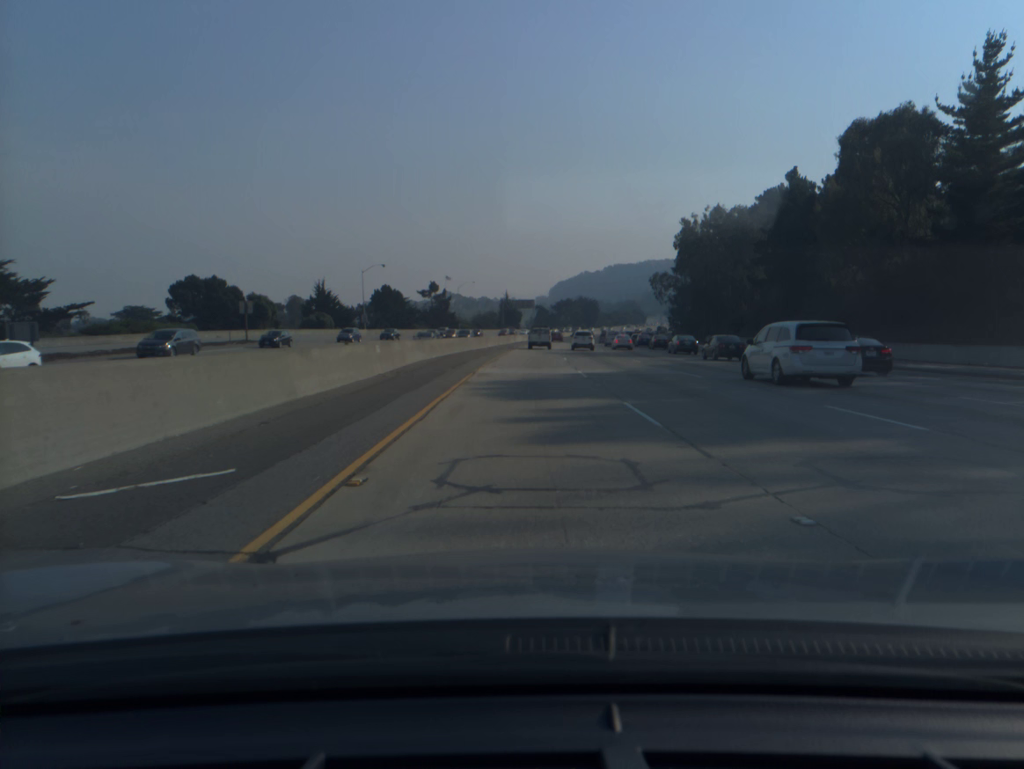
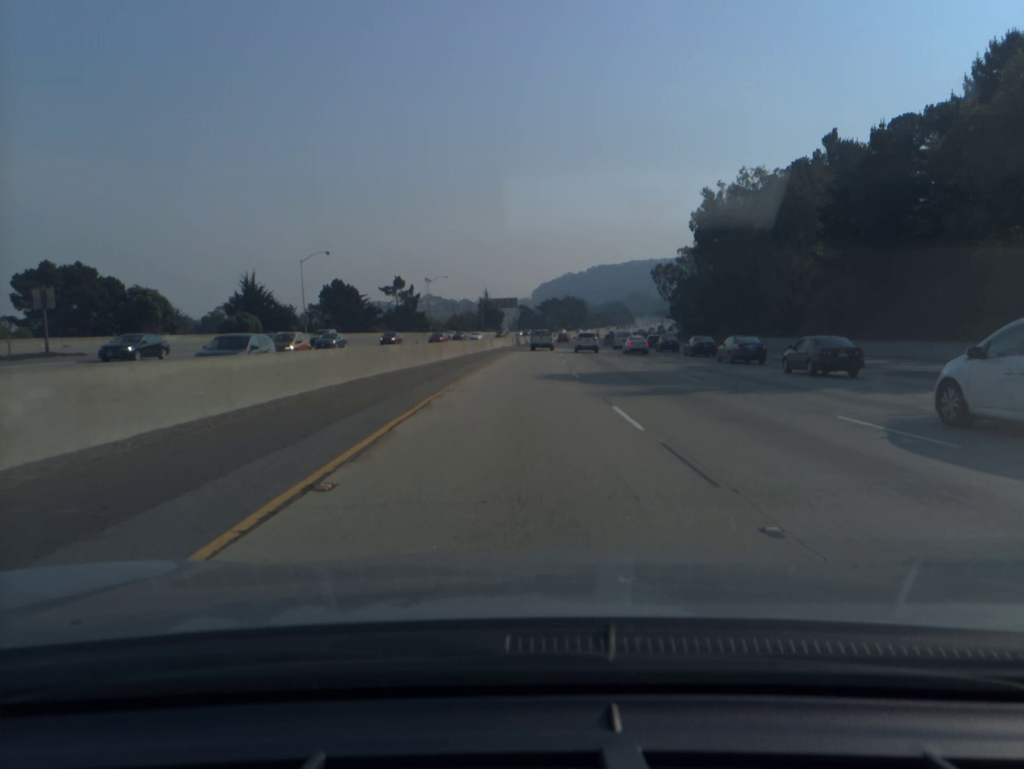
(+0.3, +29.7) m; +1°
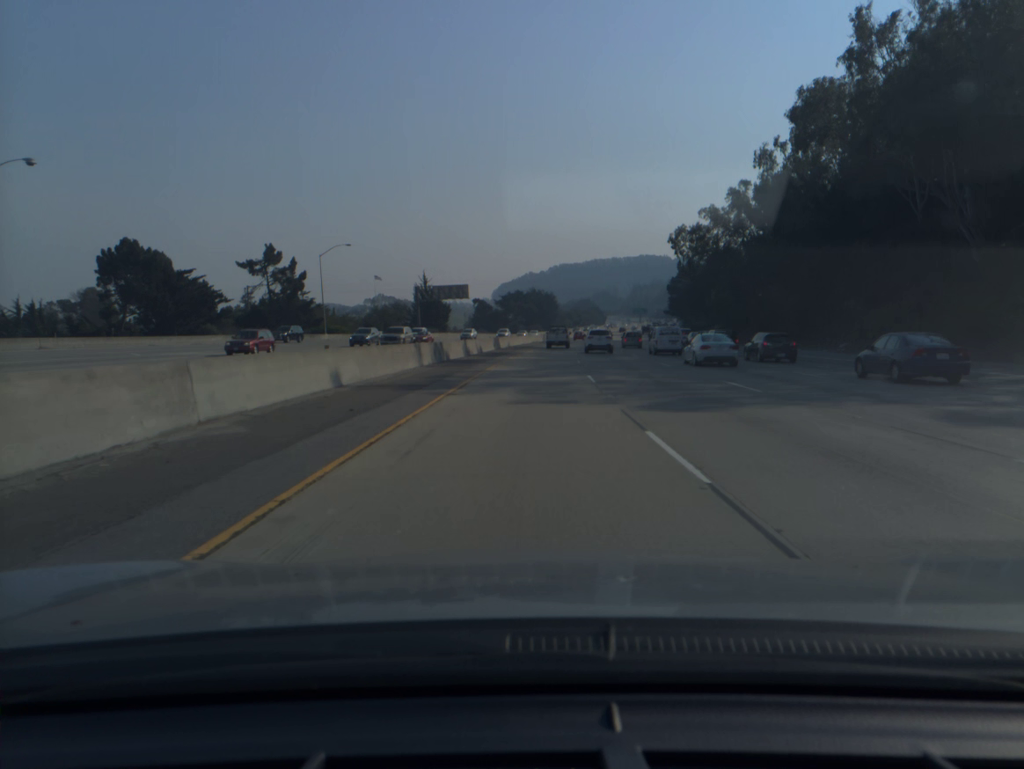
(+1.4, +62.1) m; +3°
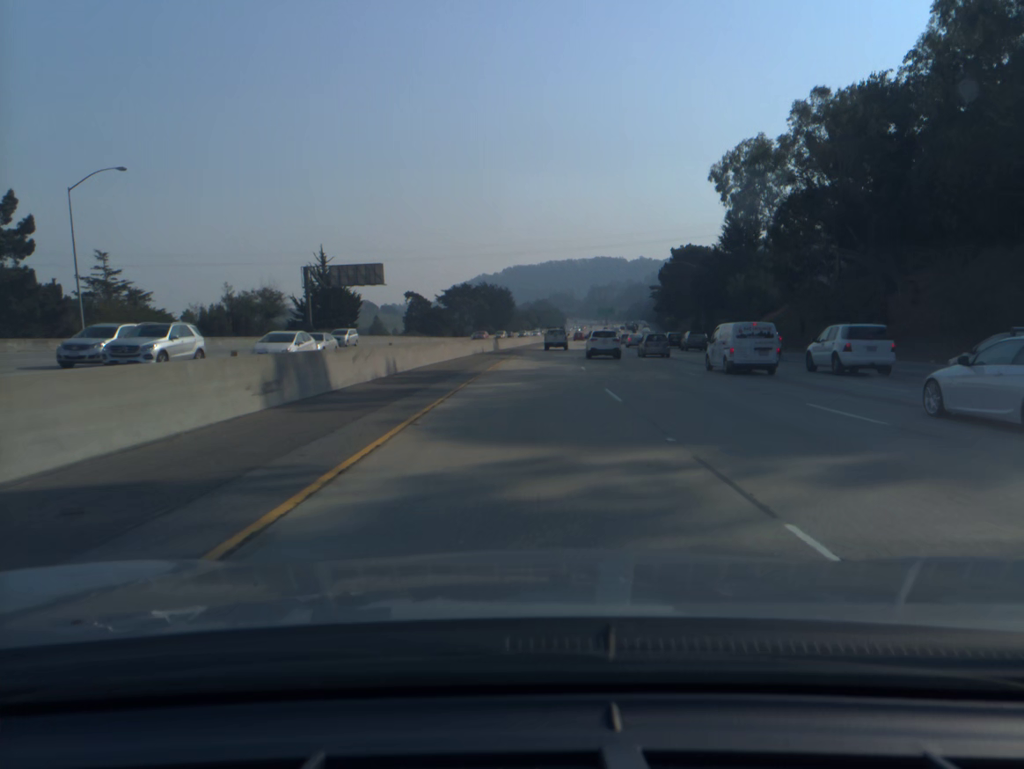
(+1.4, +49.5) m; +3°
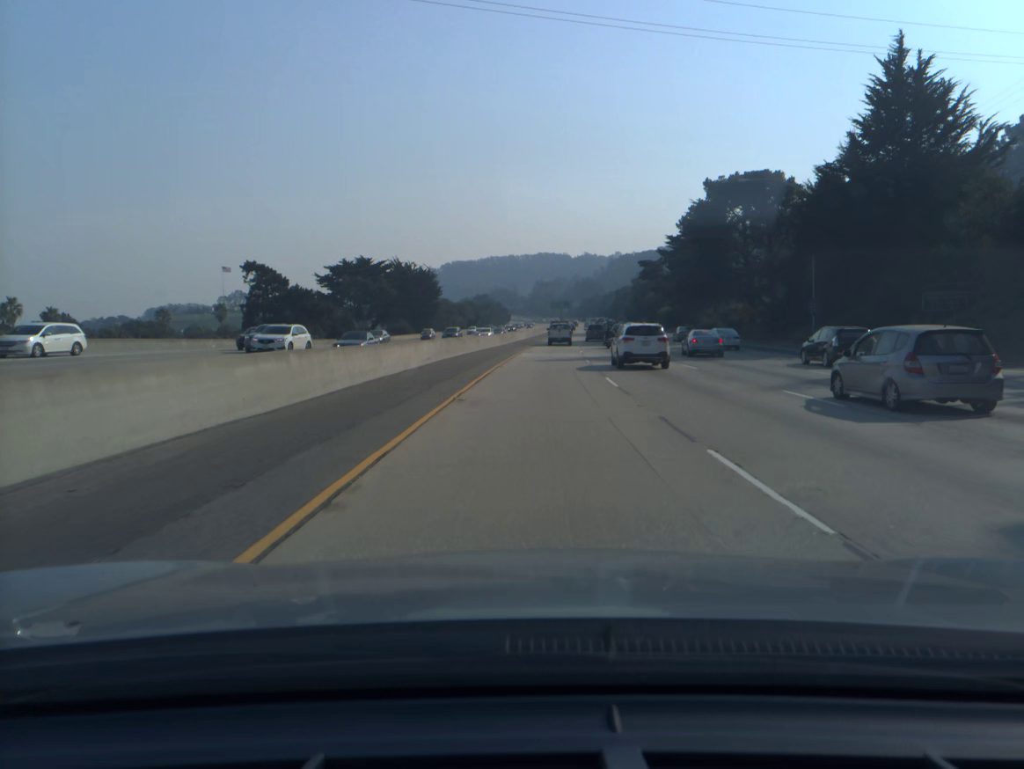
(+2.5, +68.9) m; +4°
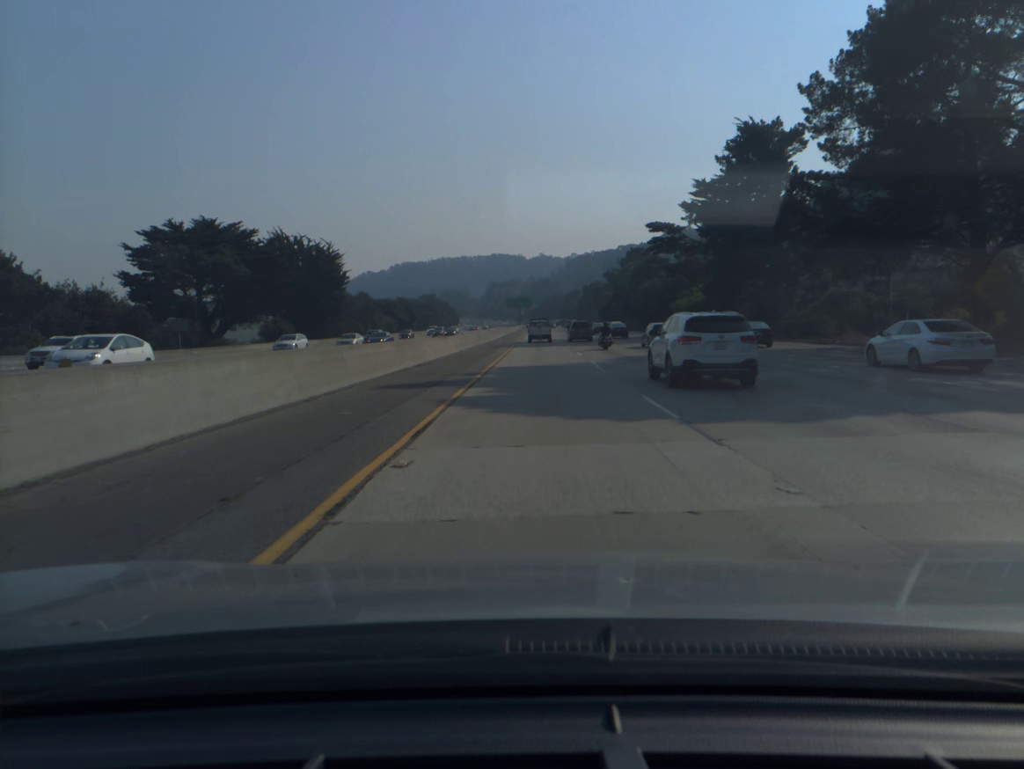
(+1.5, +51.9) m; +3°
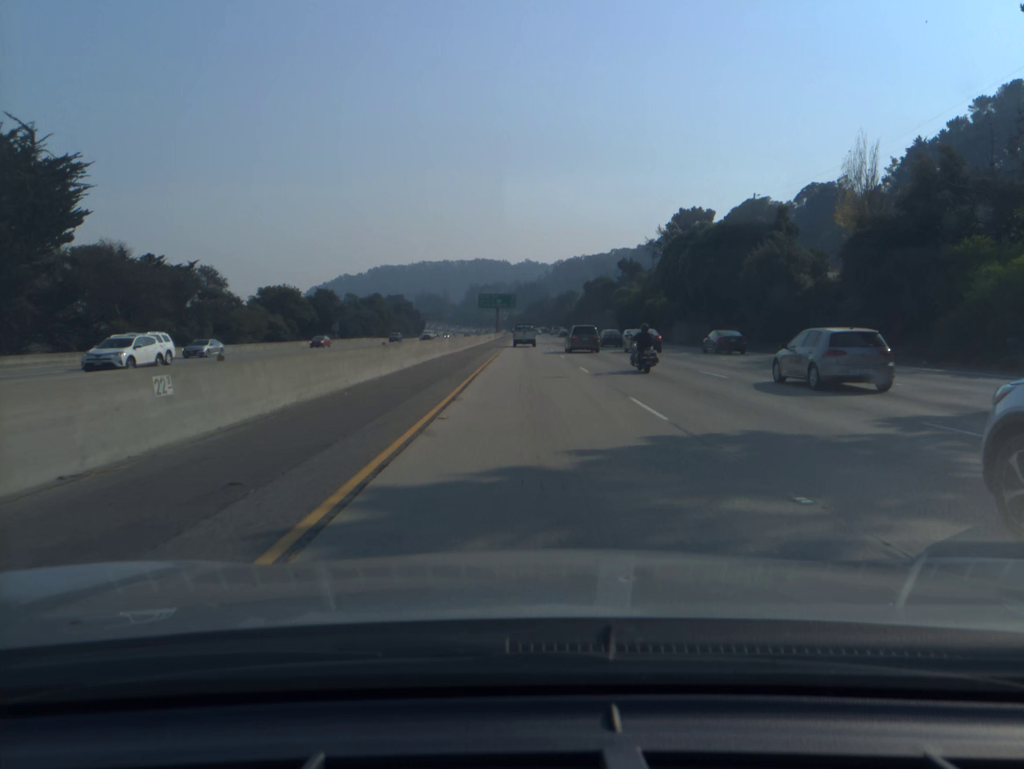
(+1.1, +68.4) m; +1°
